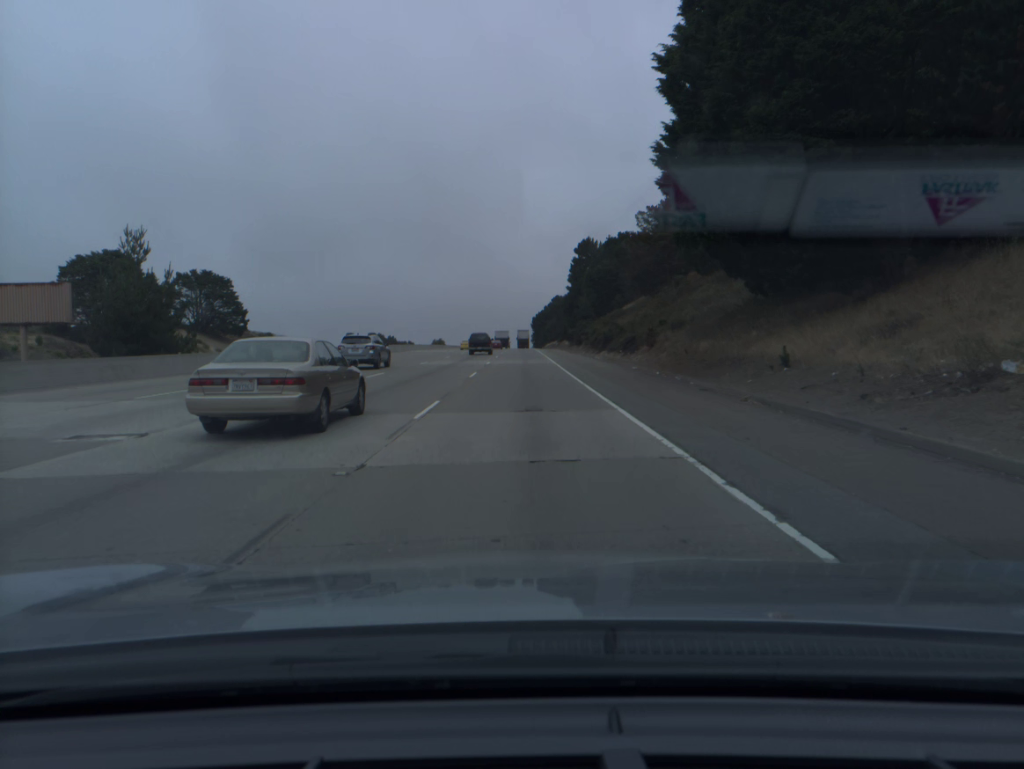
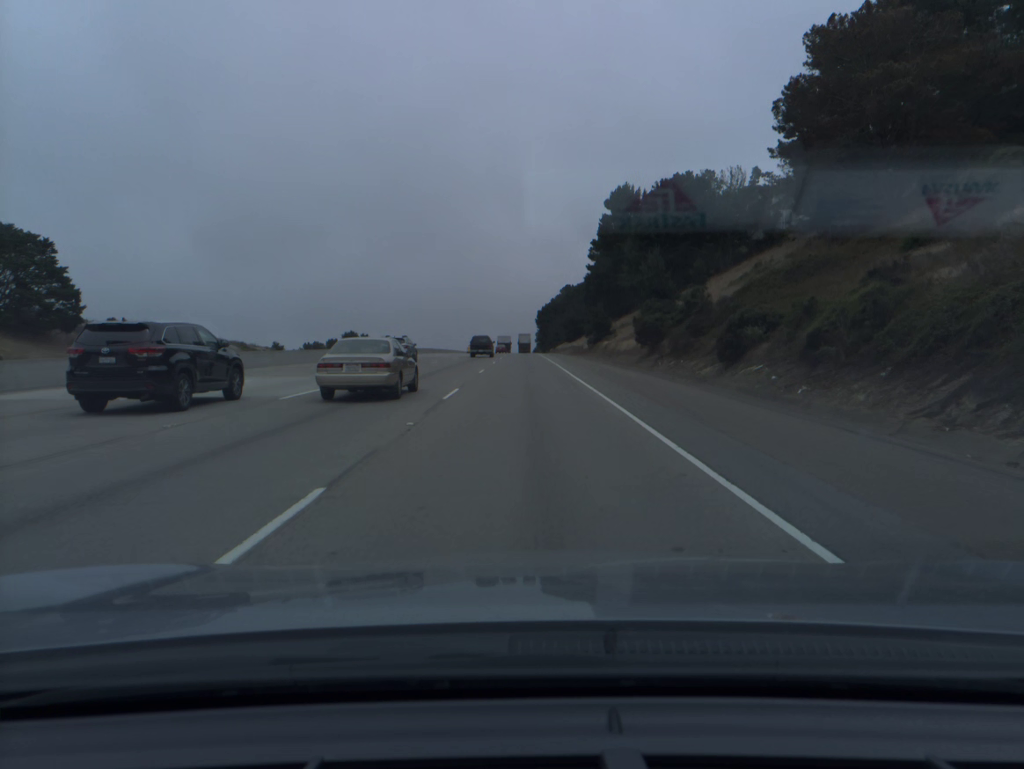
(-0.1, +69.0) m; 0°
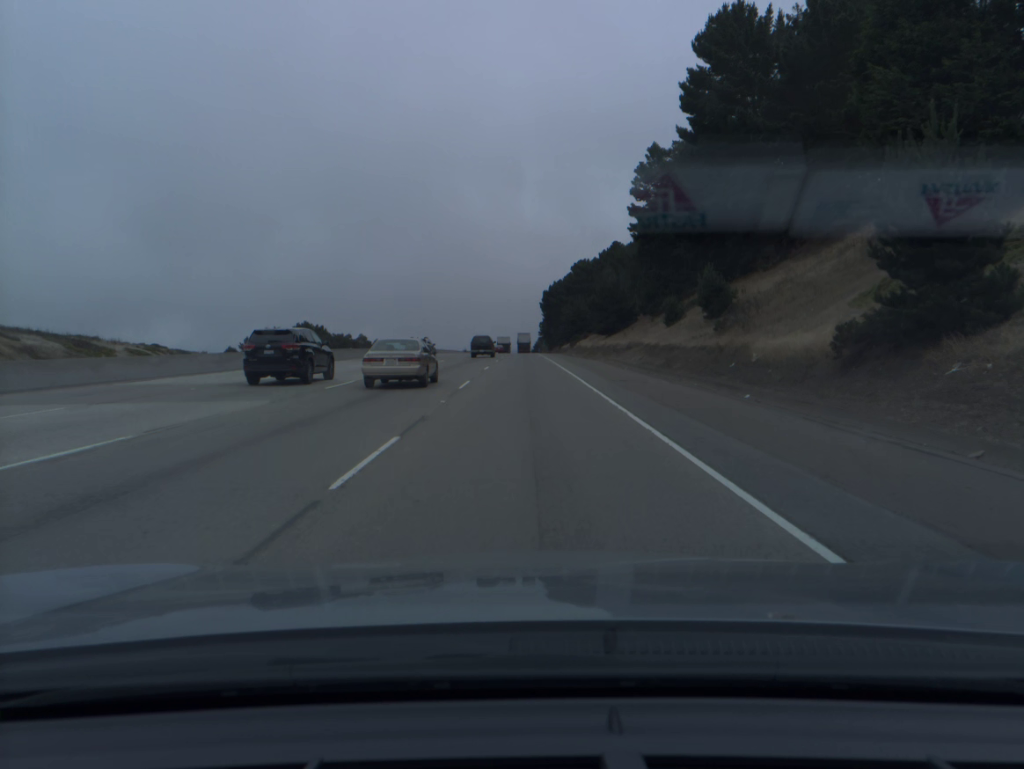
(0.0, +69.1) m; 0°
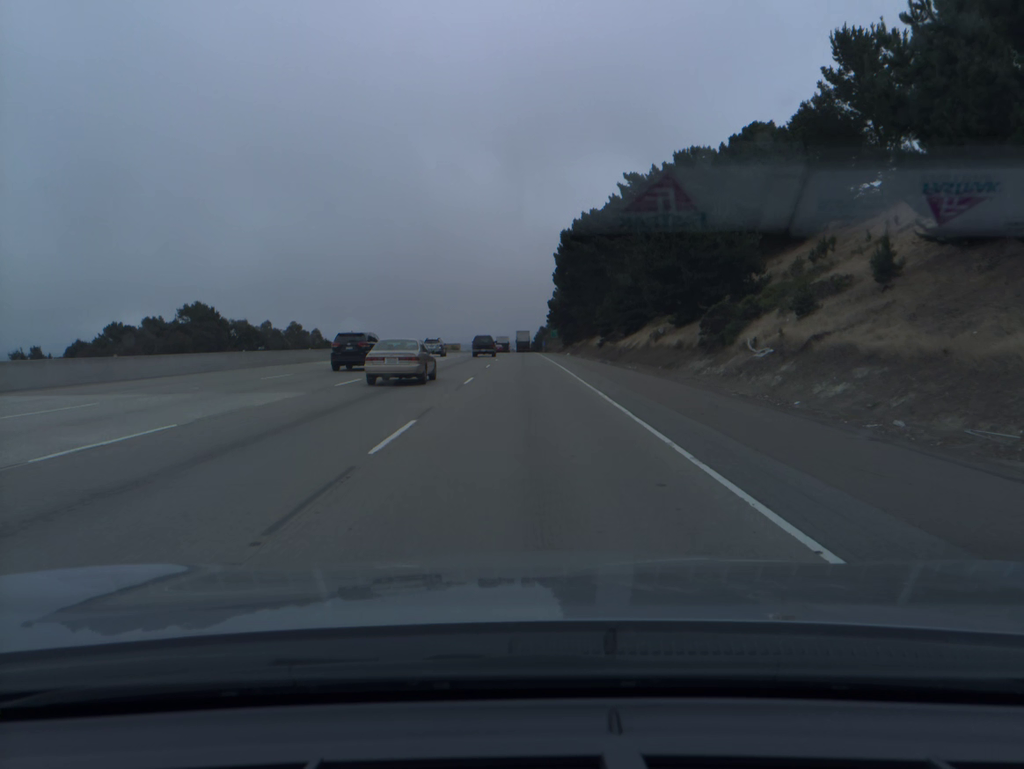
(+0.1, +86.4) m; 0°
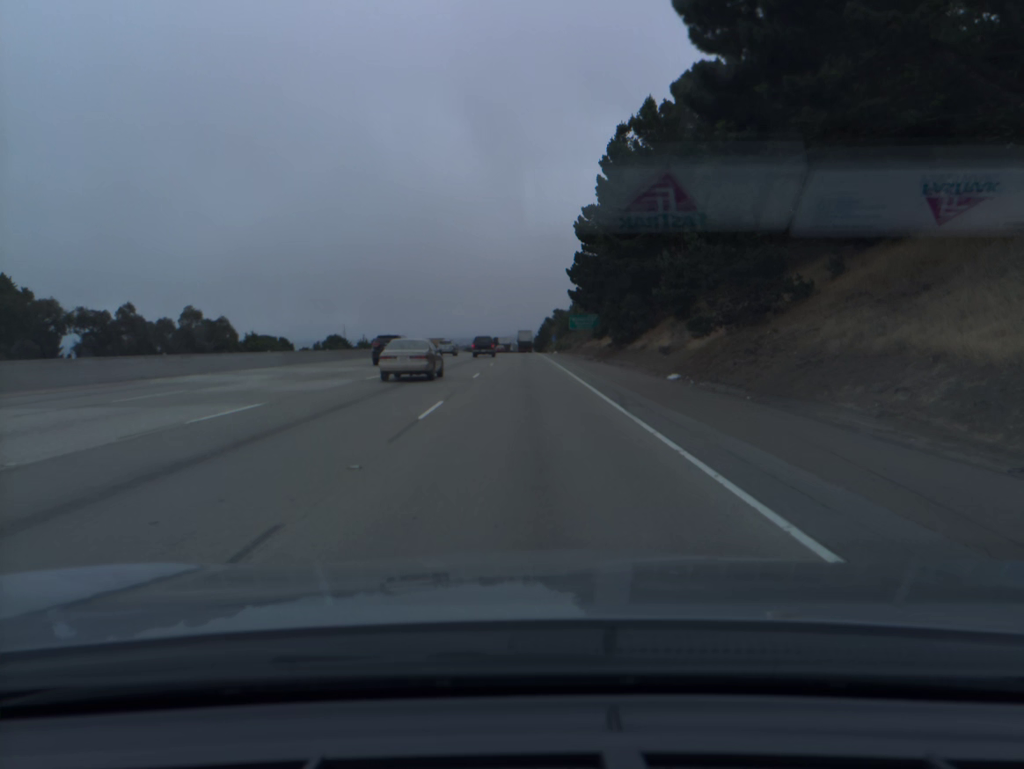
(-0.1, +69.2) m; 0°
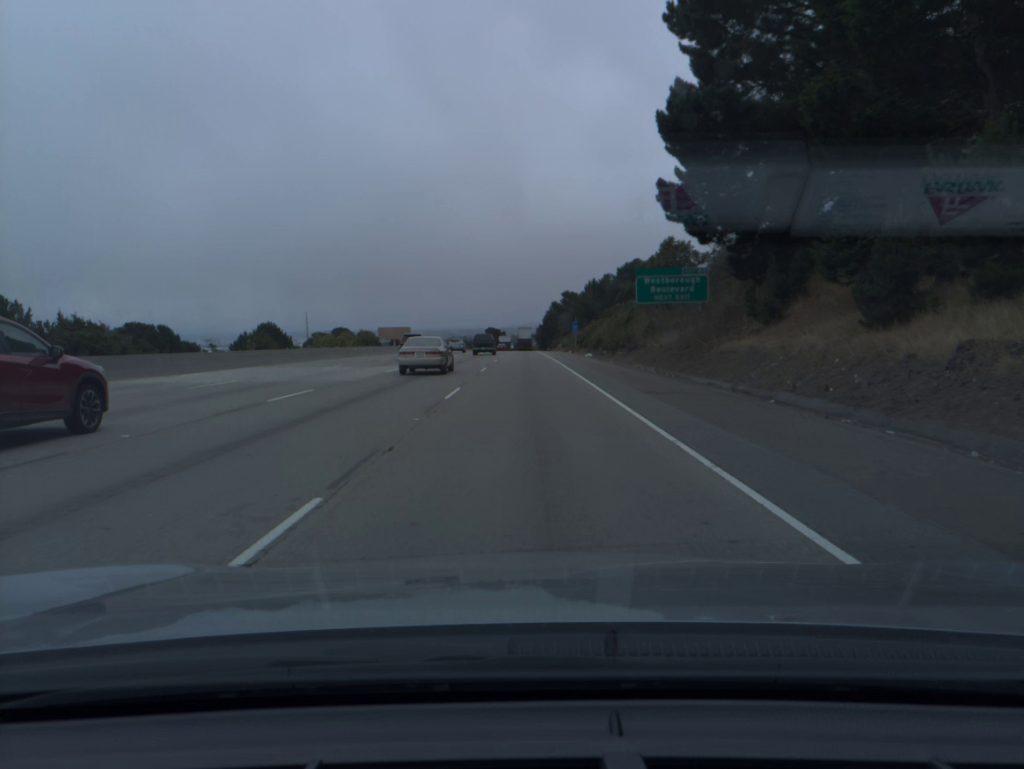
(-0.1, +69.1) m; 0°
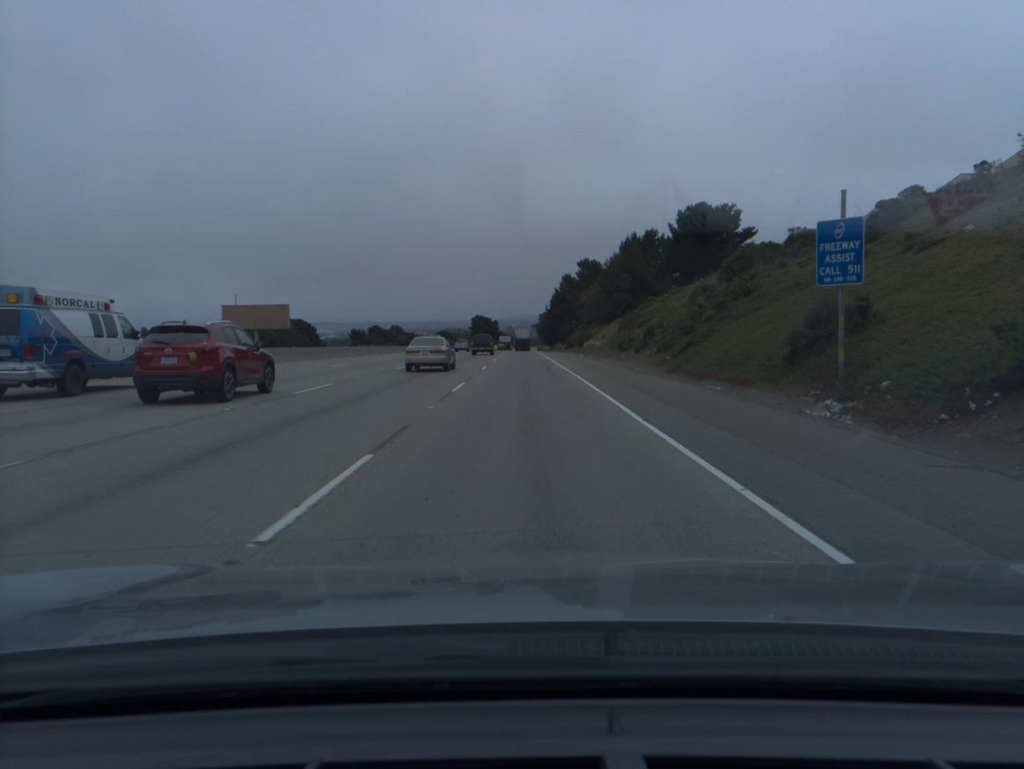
(0.0, +85.8) m; 0°
